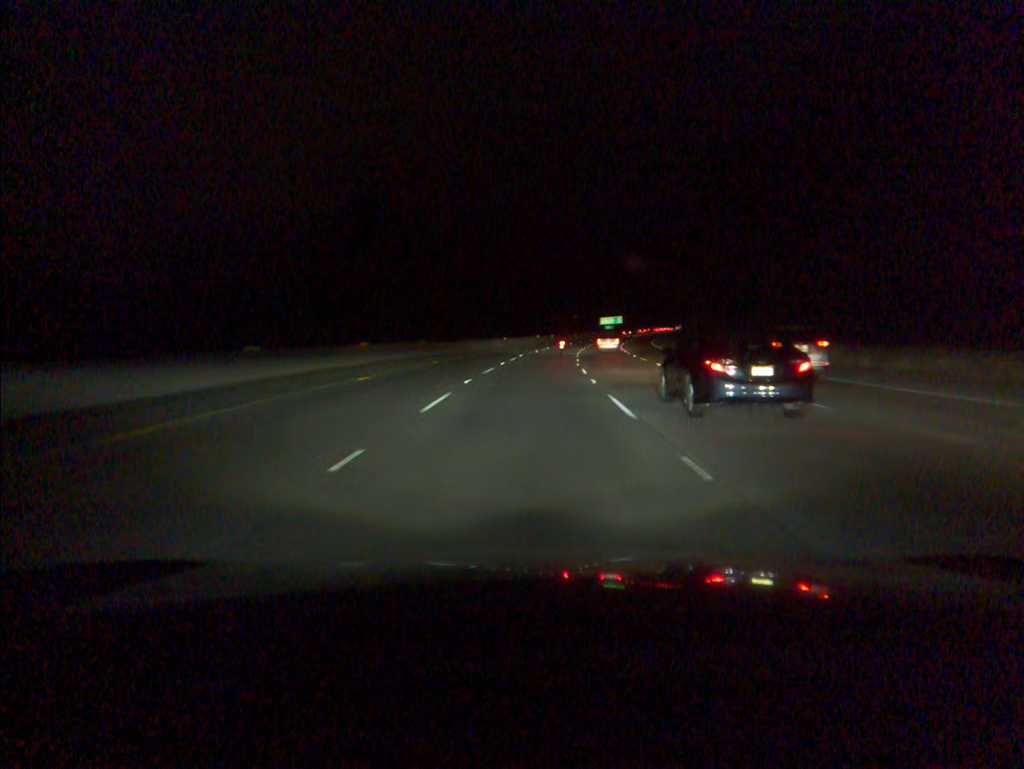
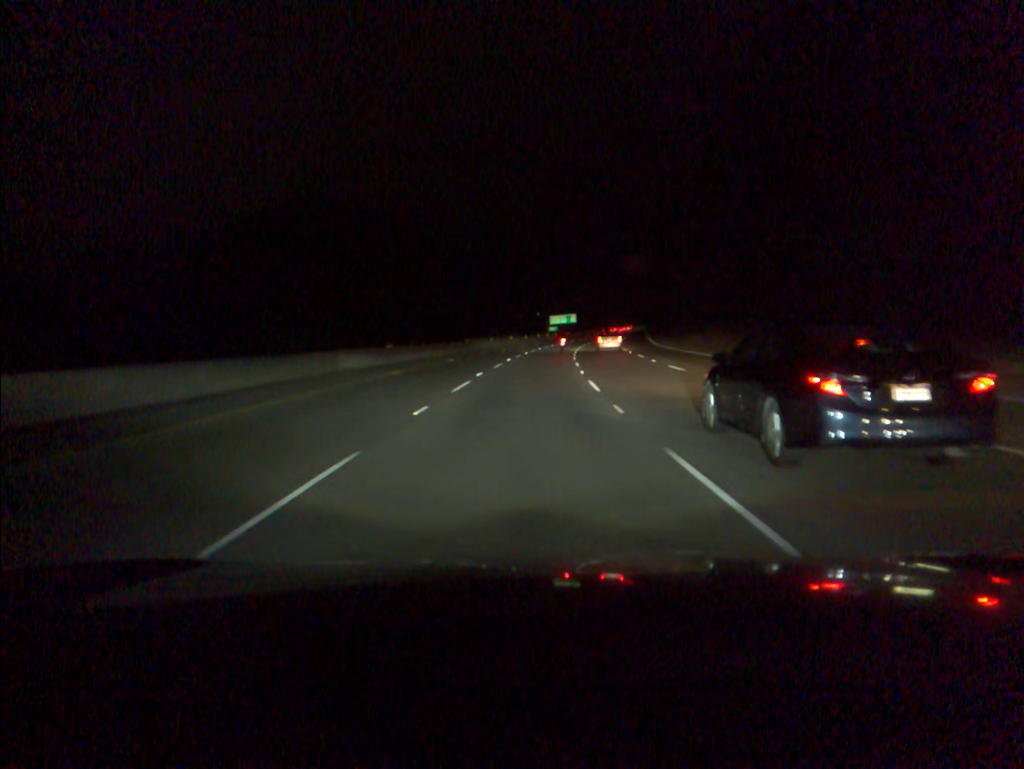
(+2.0, +52.3) m; +4°
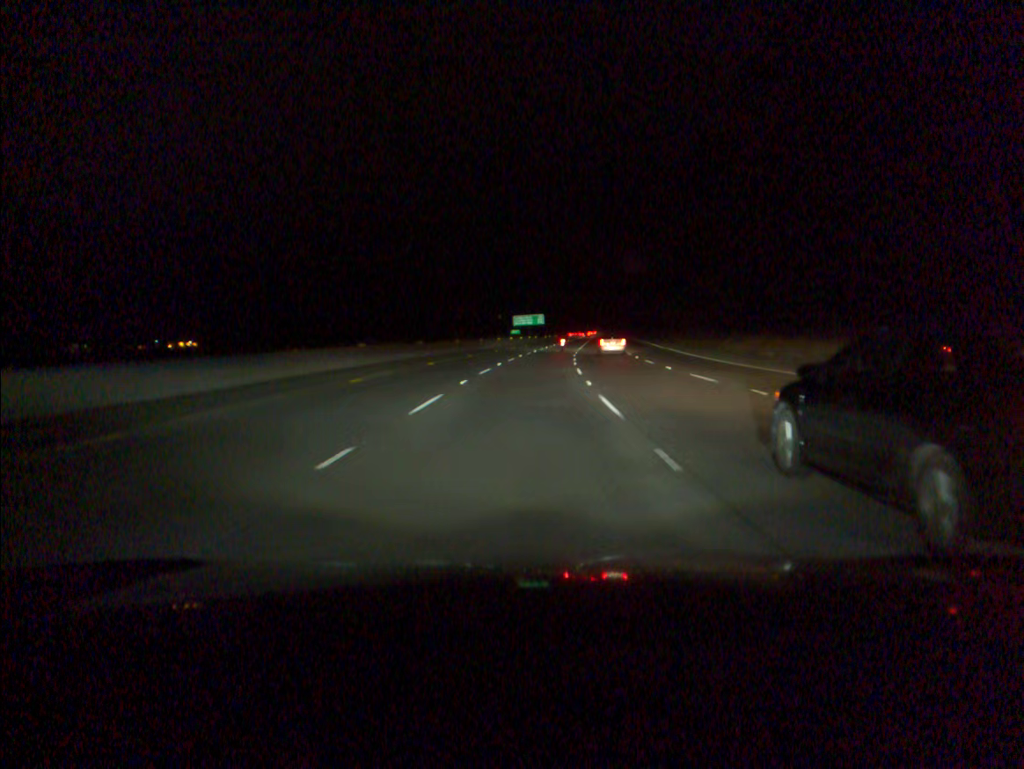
(+0.8, +34.9) m; +3°
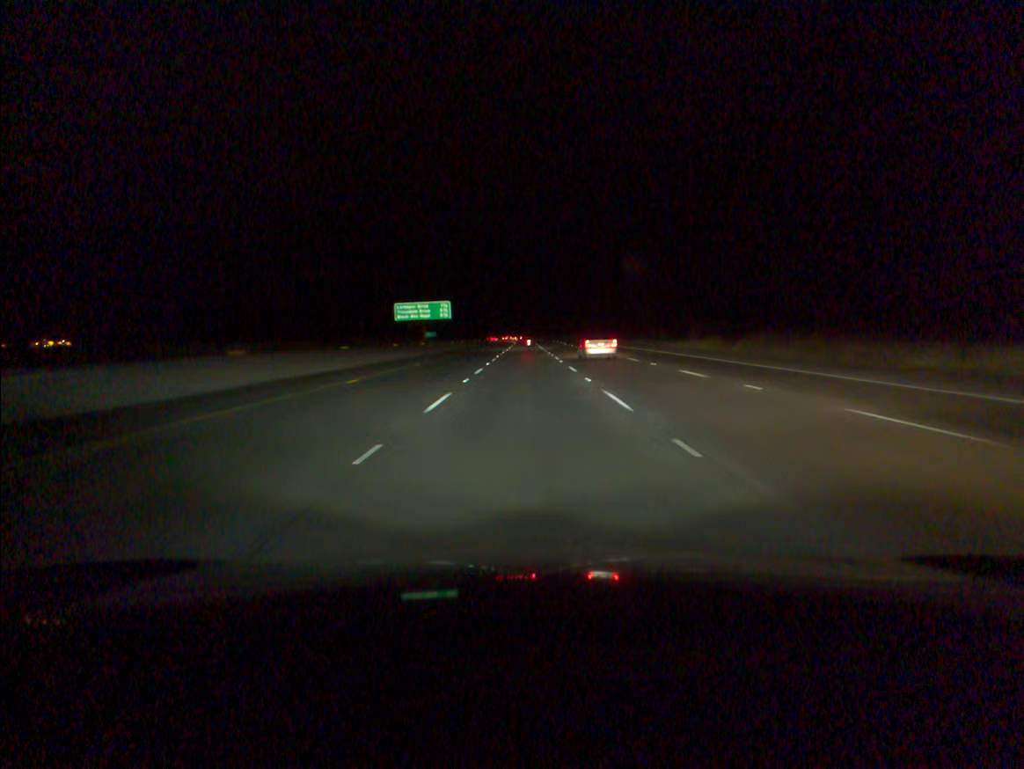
(+4.8, +86.8) m; +6°
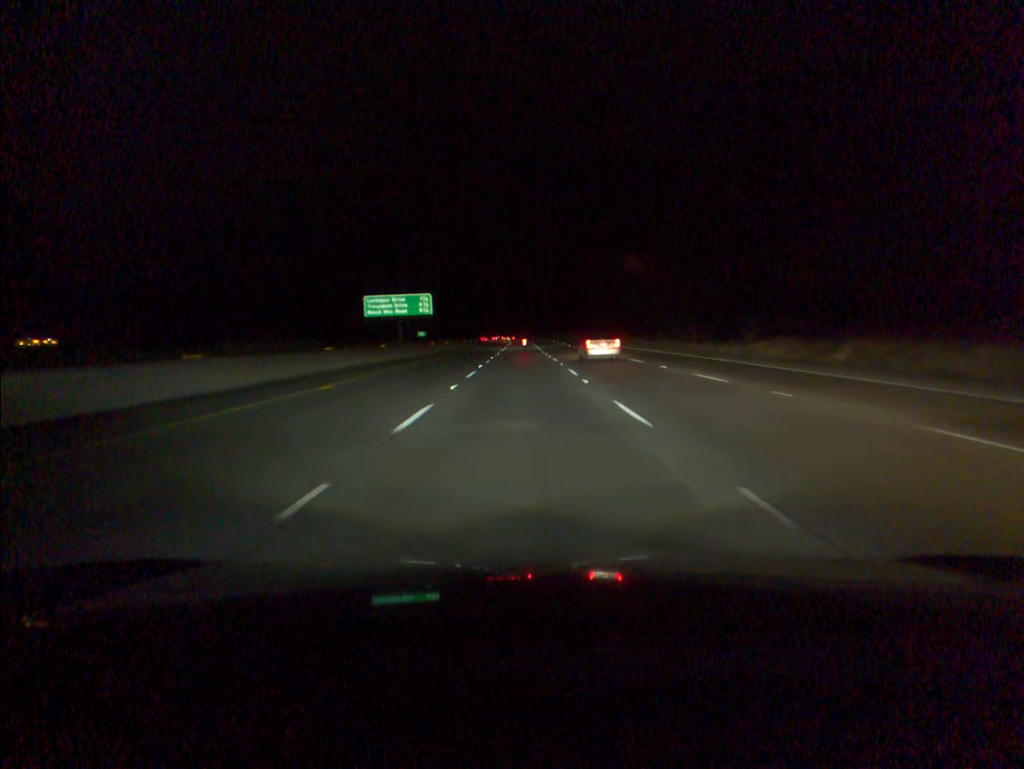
(0.0, +17.4) m; 0°
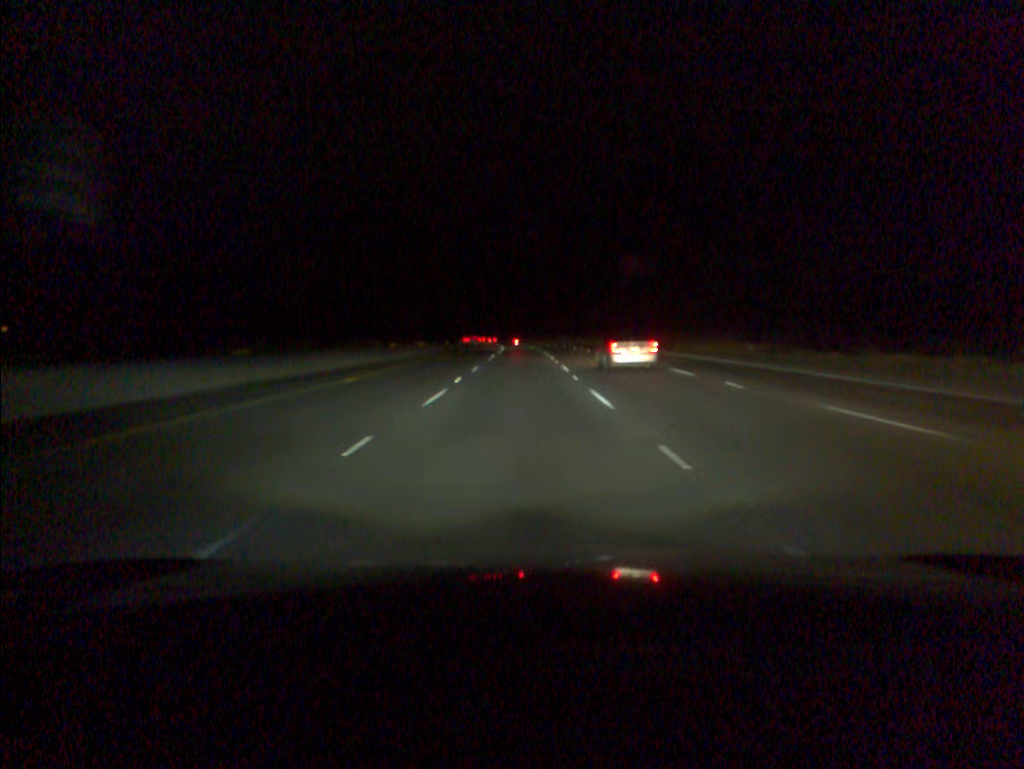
(+0.1, +69.5) m; 0°
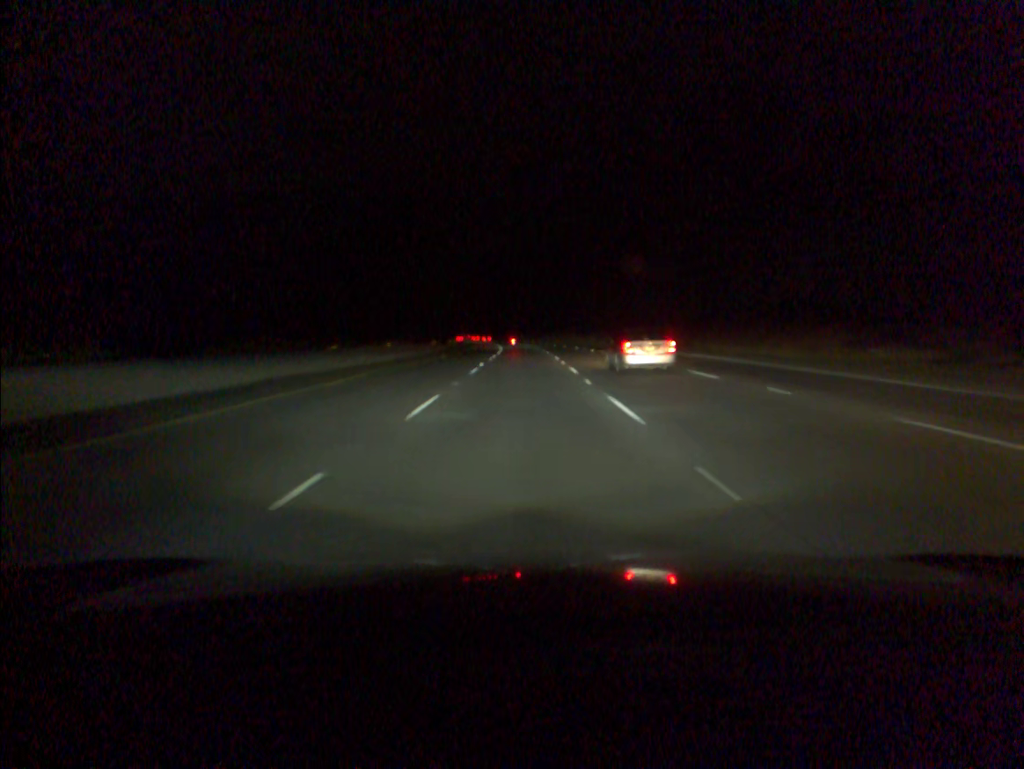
(0.0, +17.4) m; 0°
